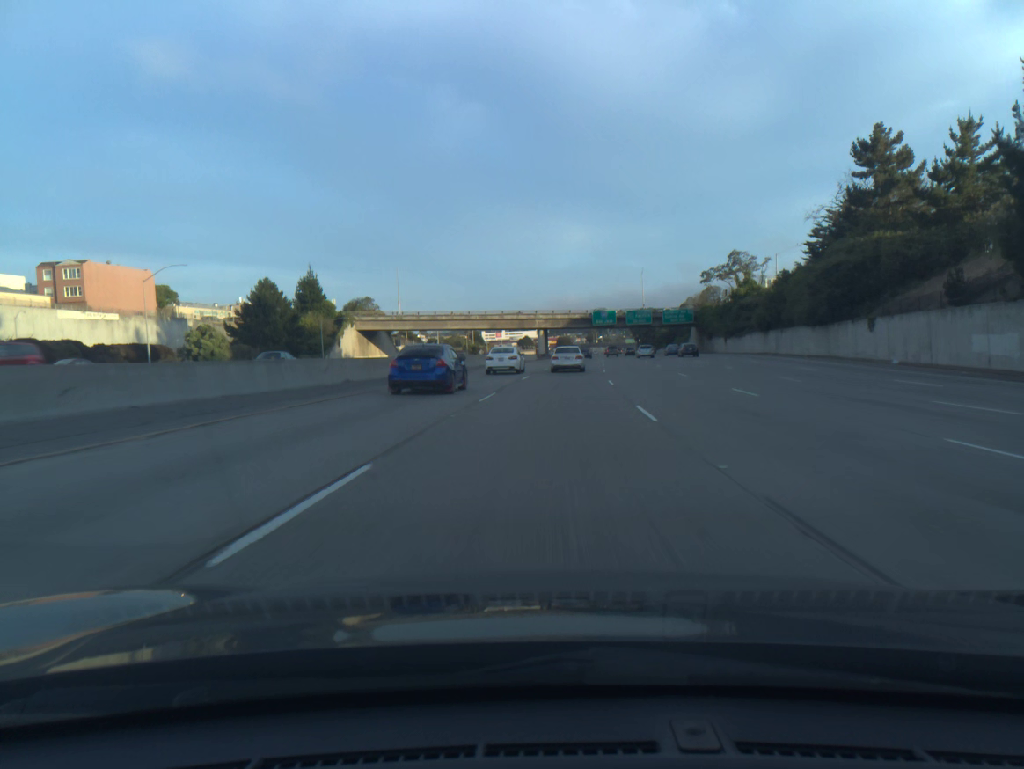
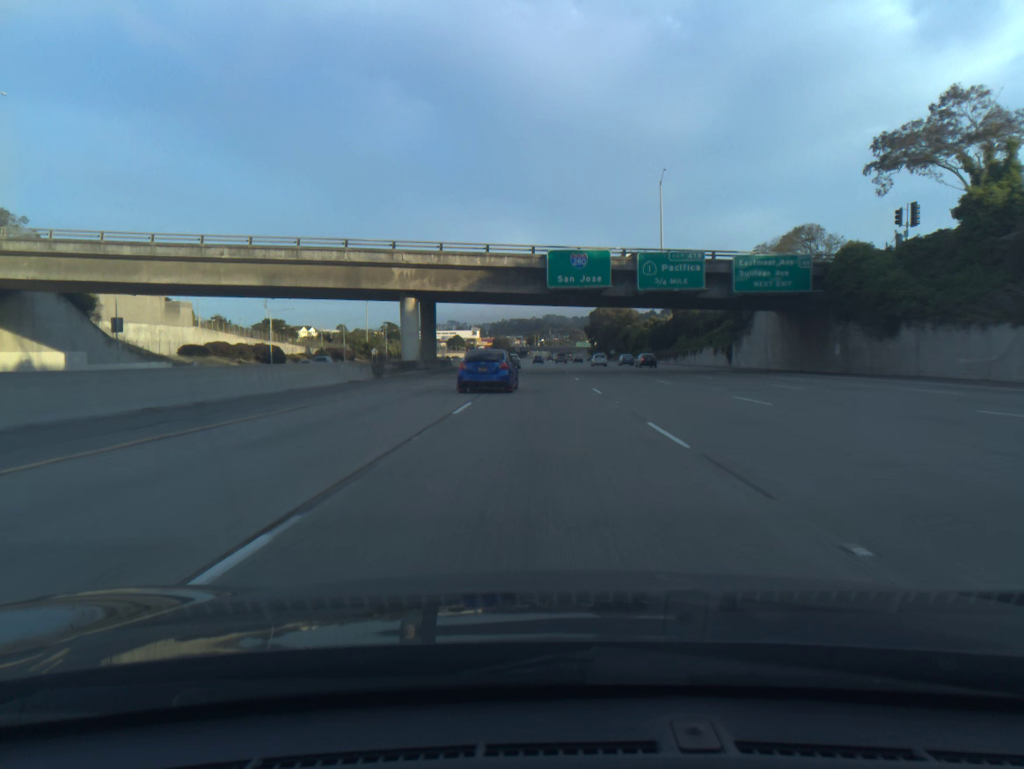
(+5.2, +90.9) m; +5°
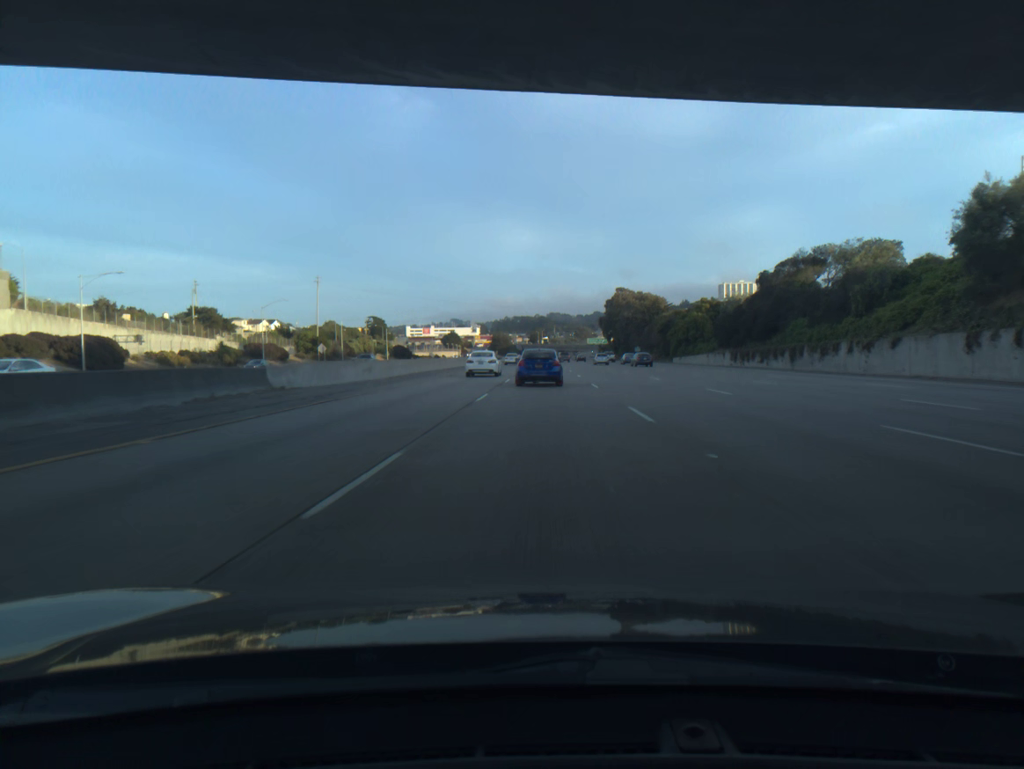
(-0.1, +54.8) m; 0°
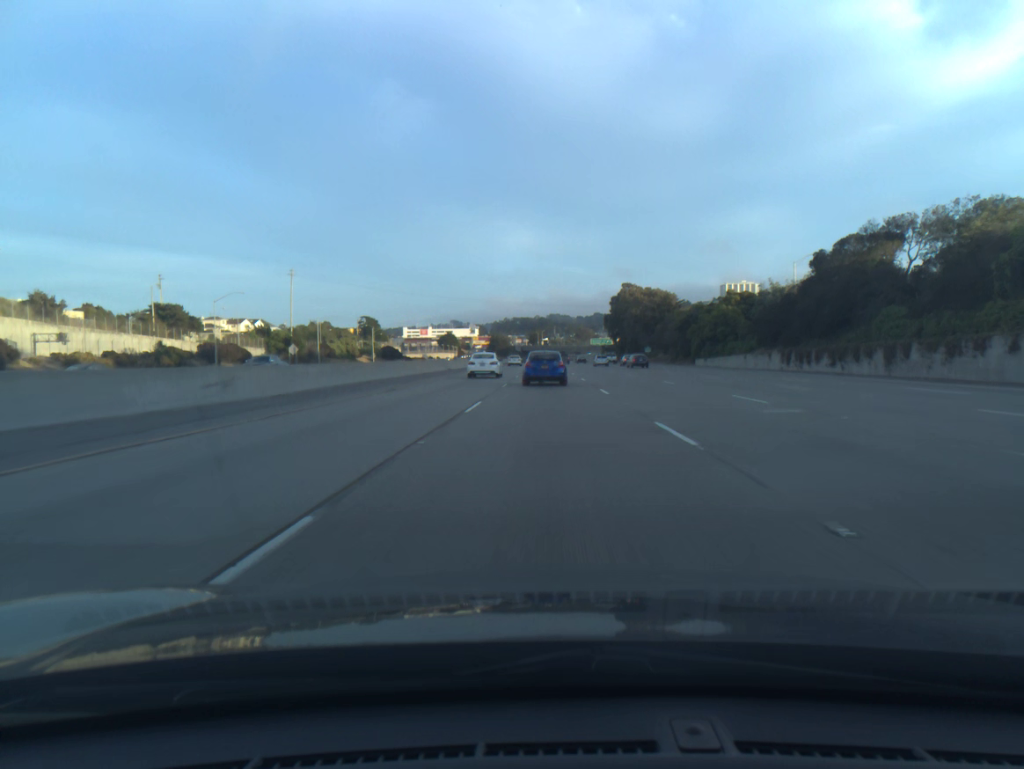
(0.0, +18.3) m; 0°
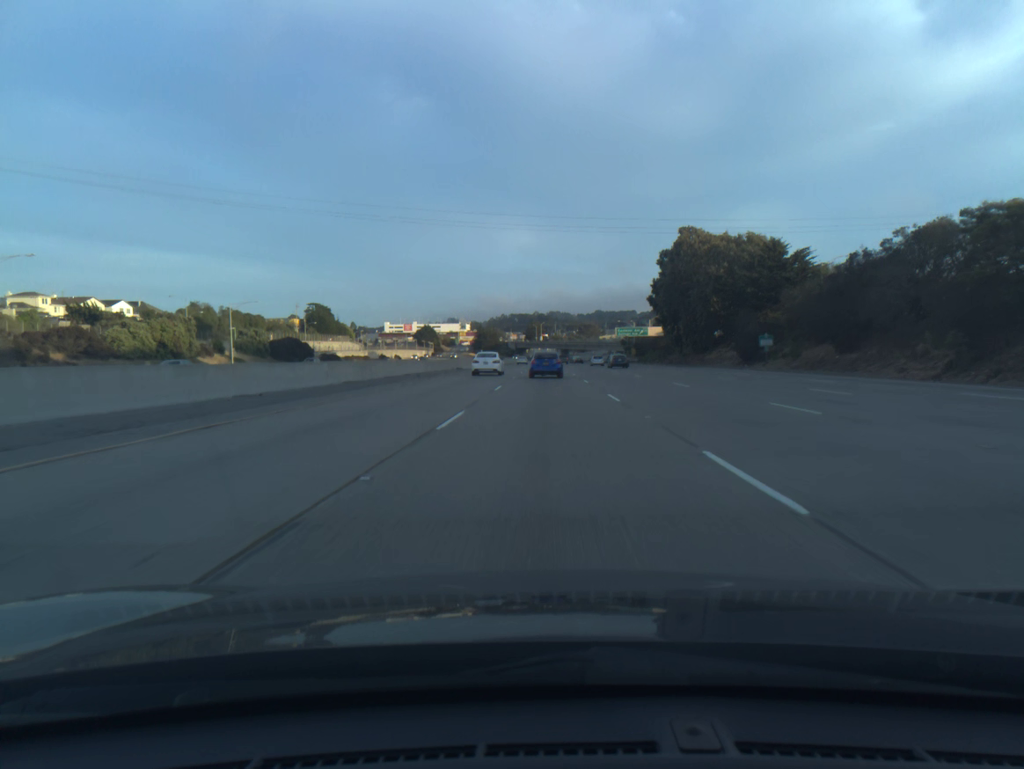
(+0.2, +91.7) m; 0°
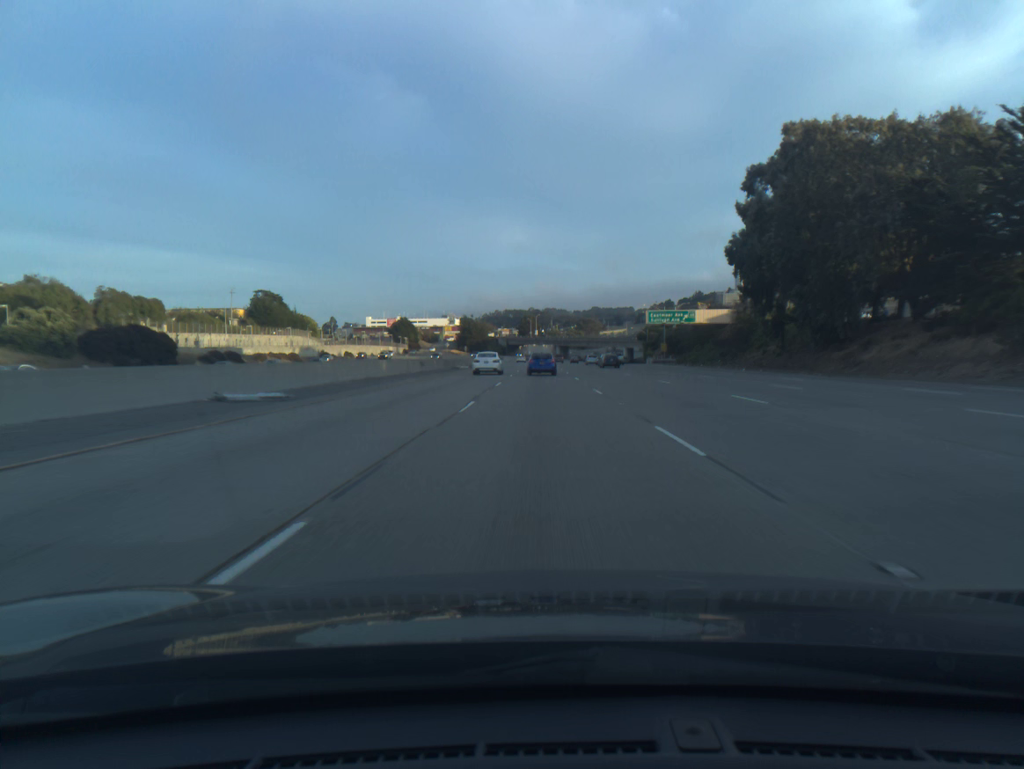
(+0.1, +55.1) m; 0°
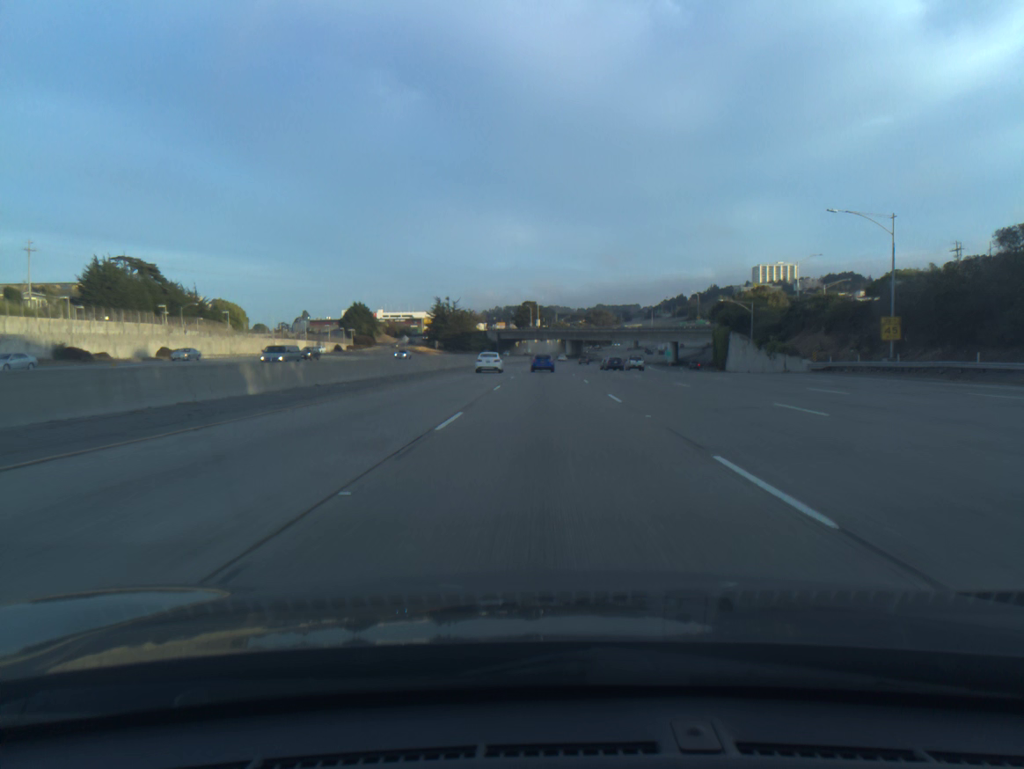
(-0.2, +91.9) m; 0°
